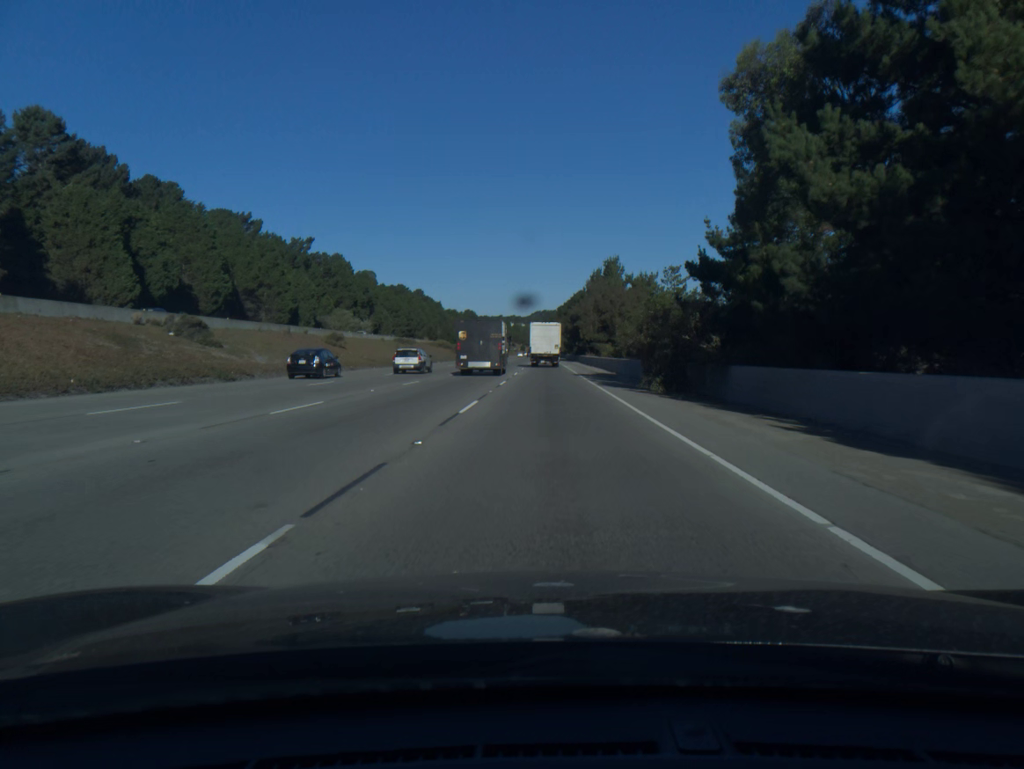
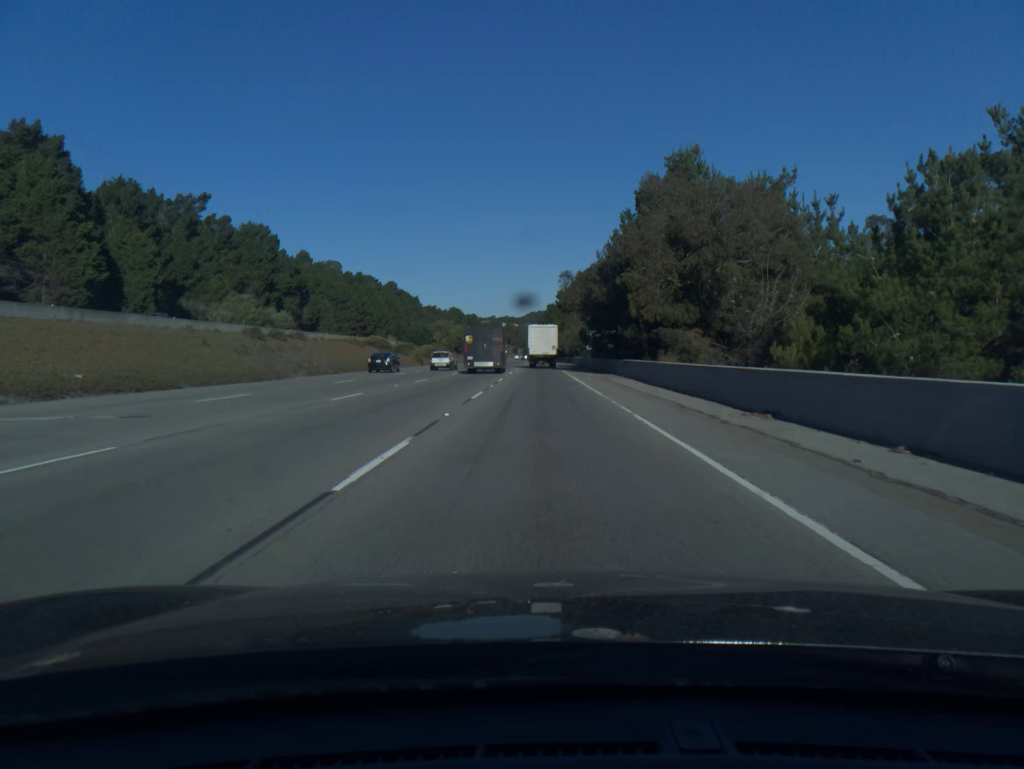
(+0.3, +67.5) m; 0°
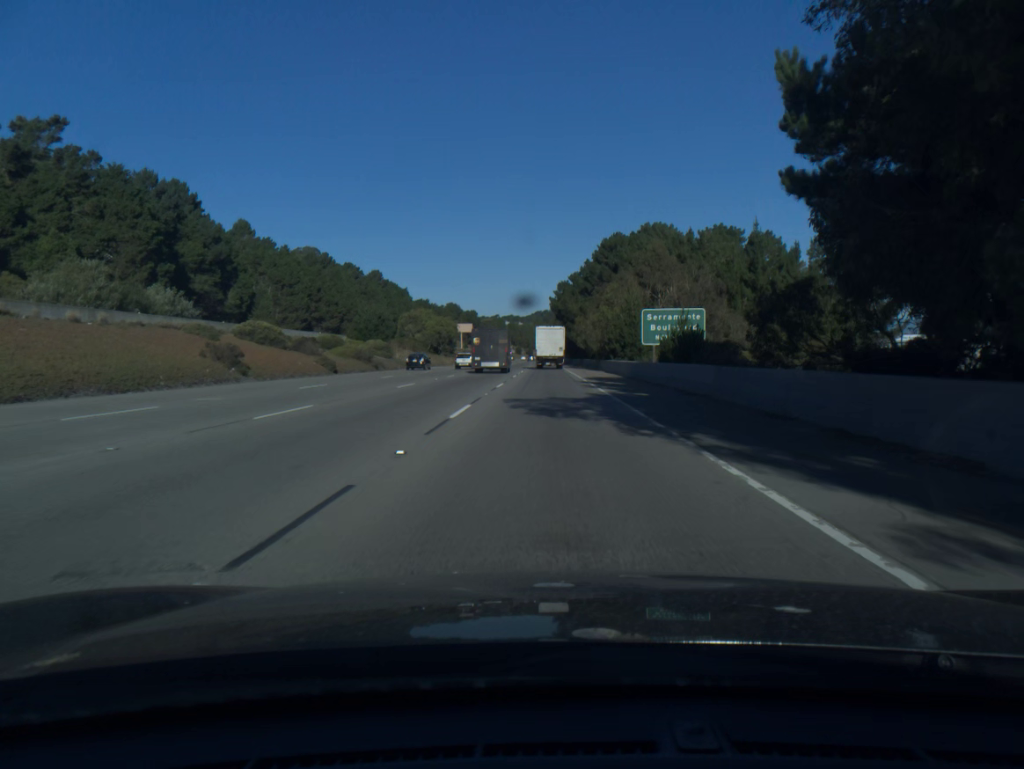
(-0.2, +50.1) m; 0°
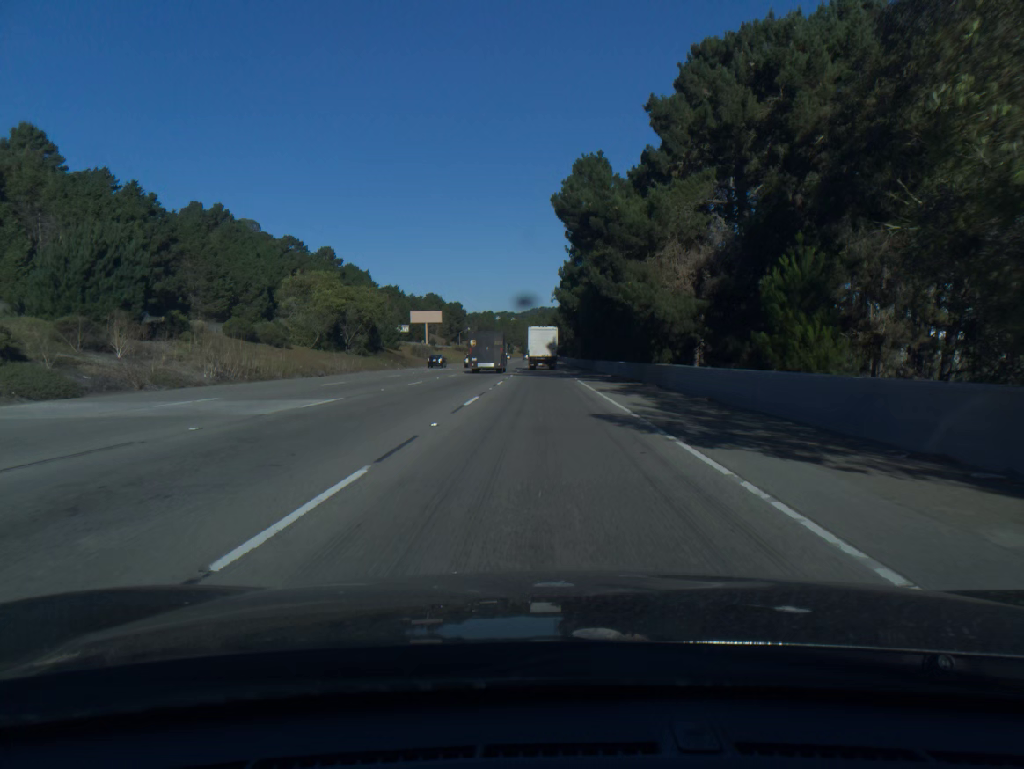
(+0.4, +68.9) m; 0°
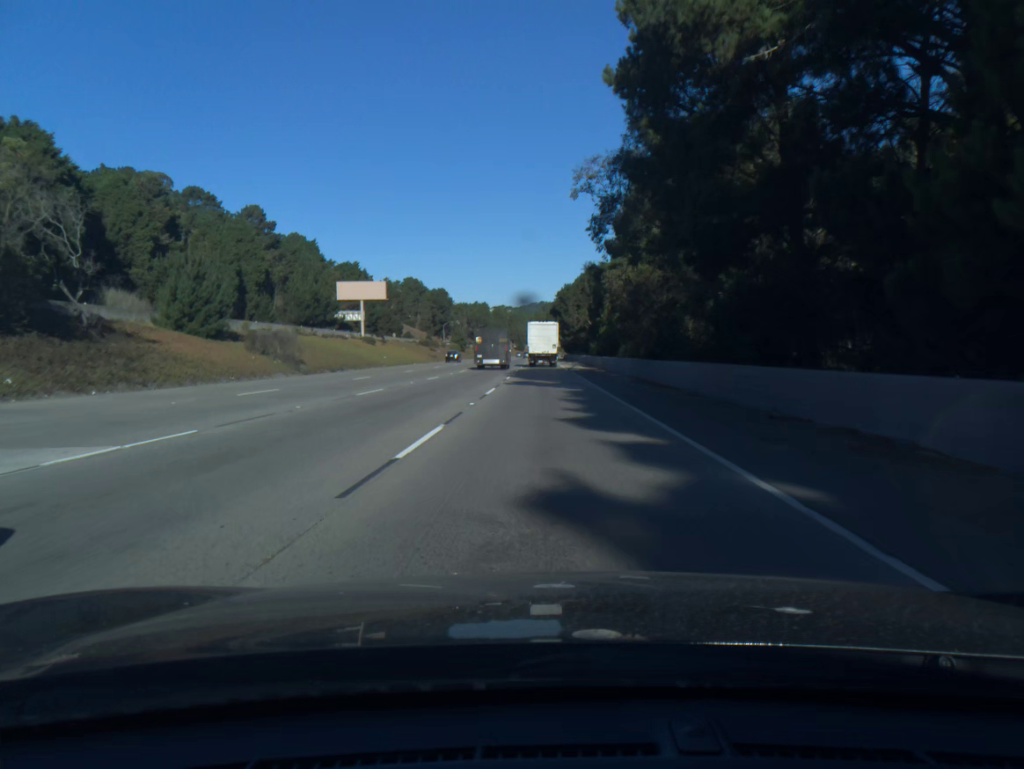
(-0.2, +68.3) m; 0°
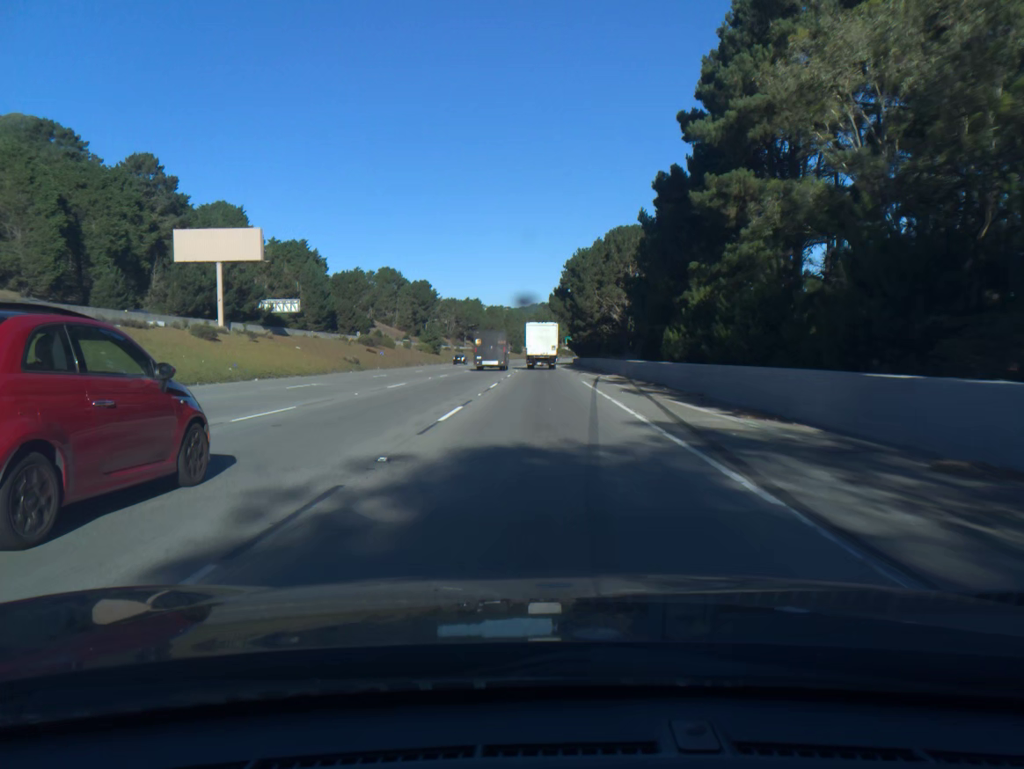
(+0.1, +53.1) m; 0°
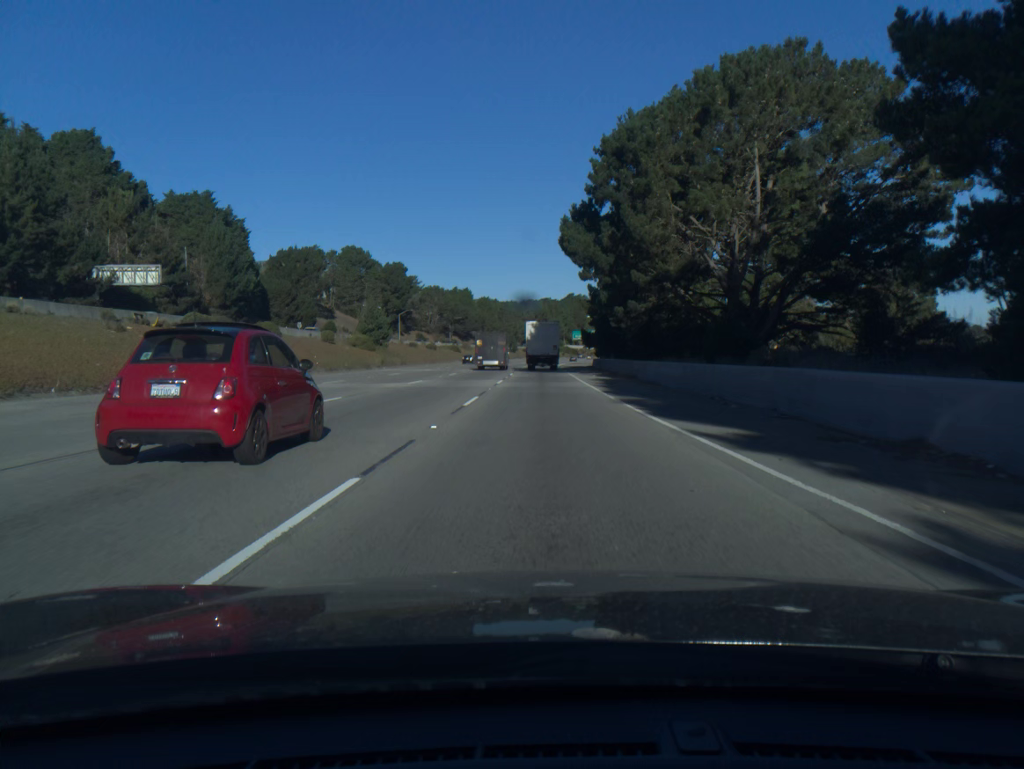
(-0.1, +54.3) m; 0°
